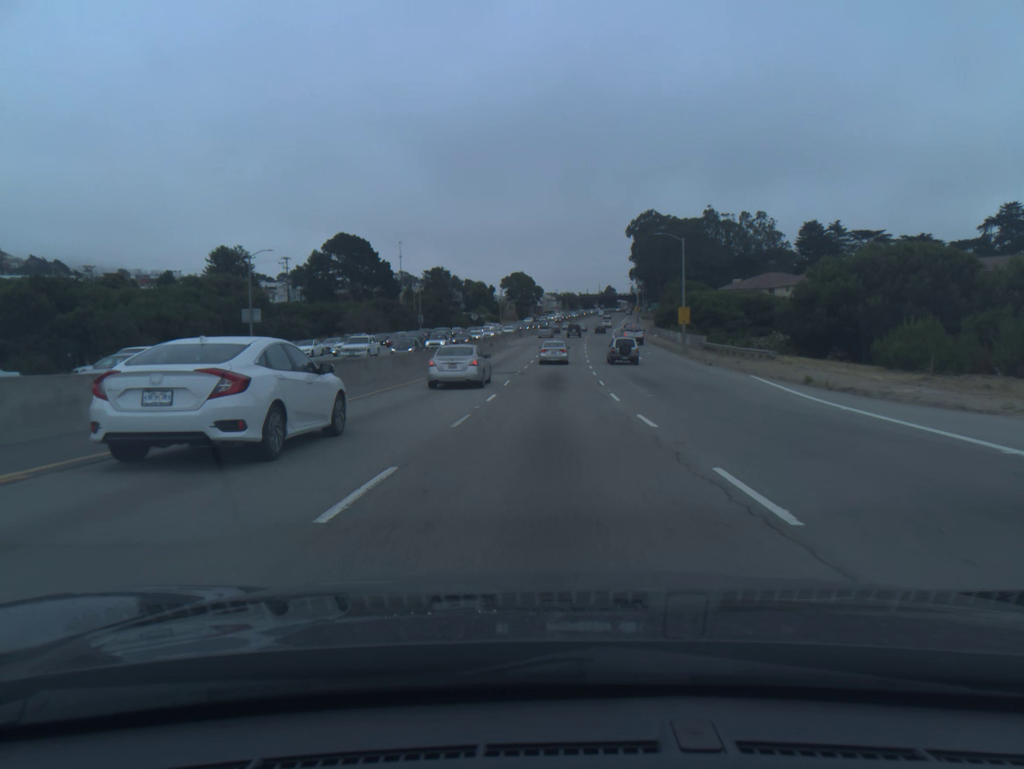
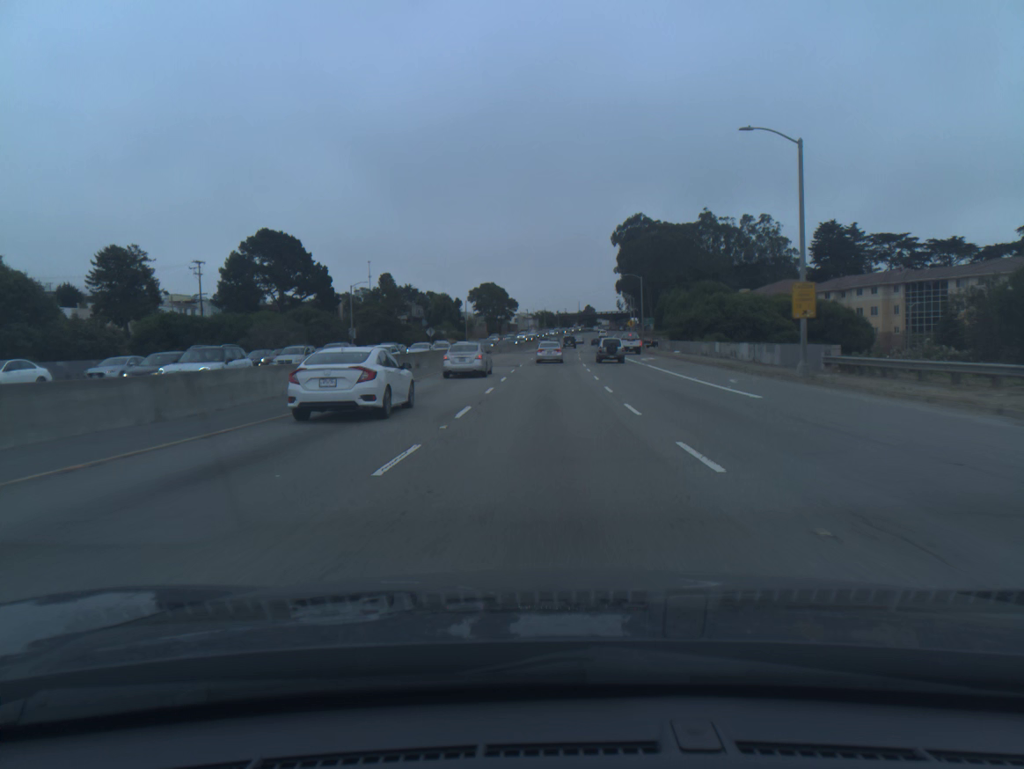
(+0.5, +34.3) m; +2°
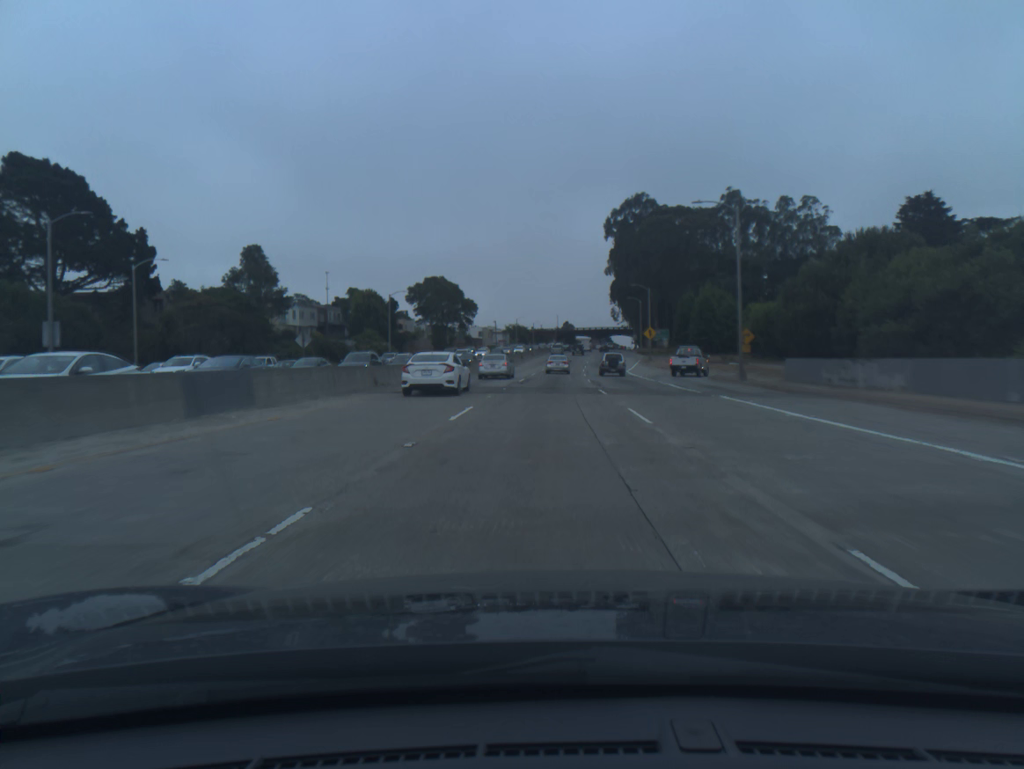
(+0.8, +58.6) m; +2°
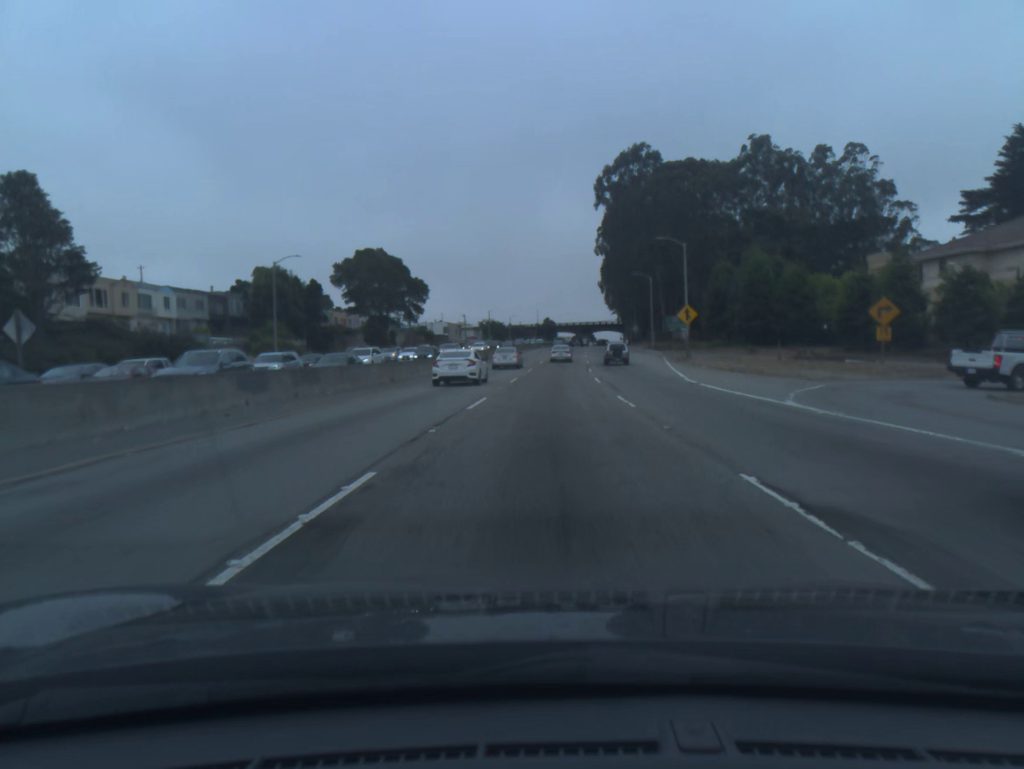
(+0.5, +36.7) m; +2°
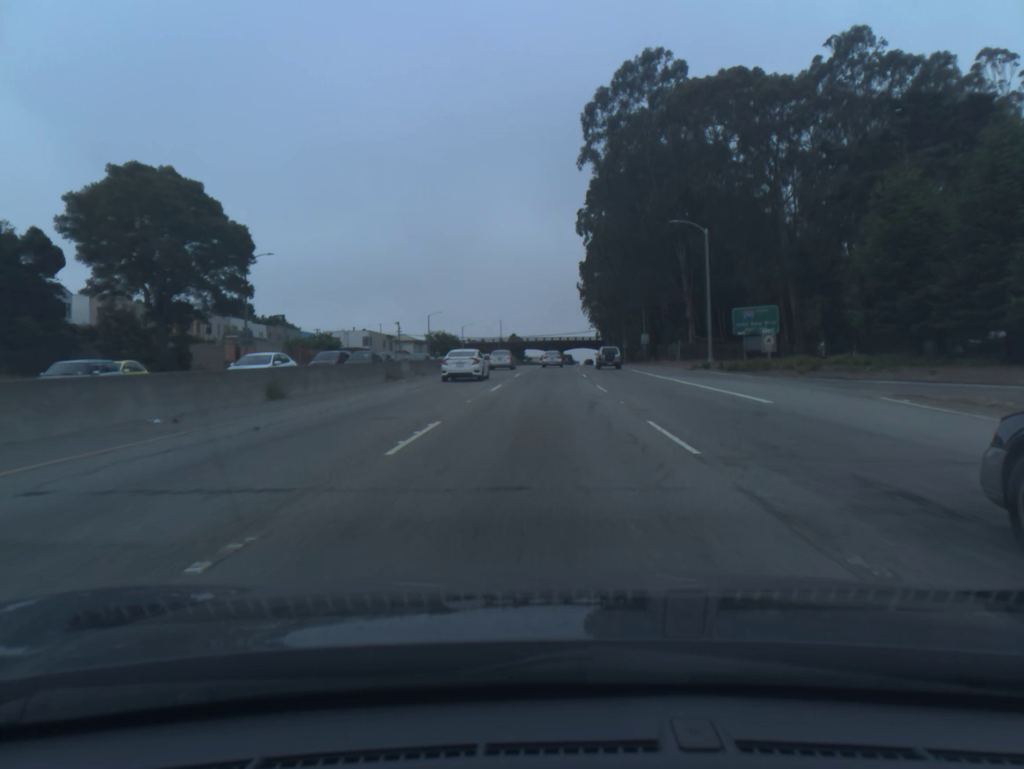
(+1.2, +51.3) m; +2°
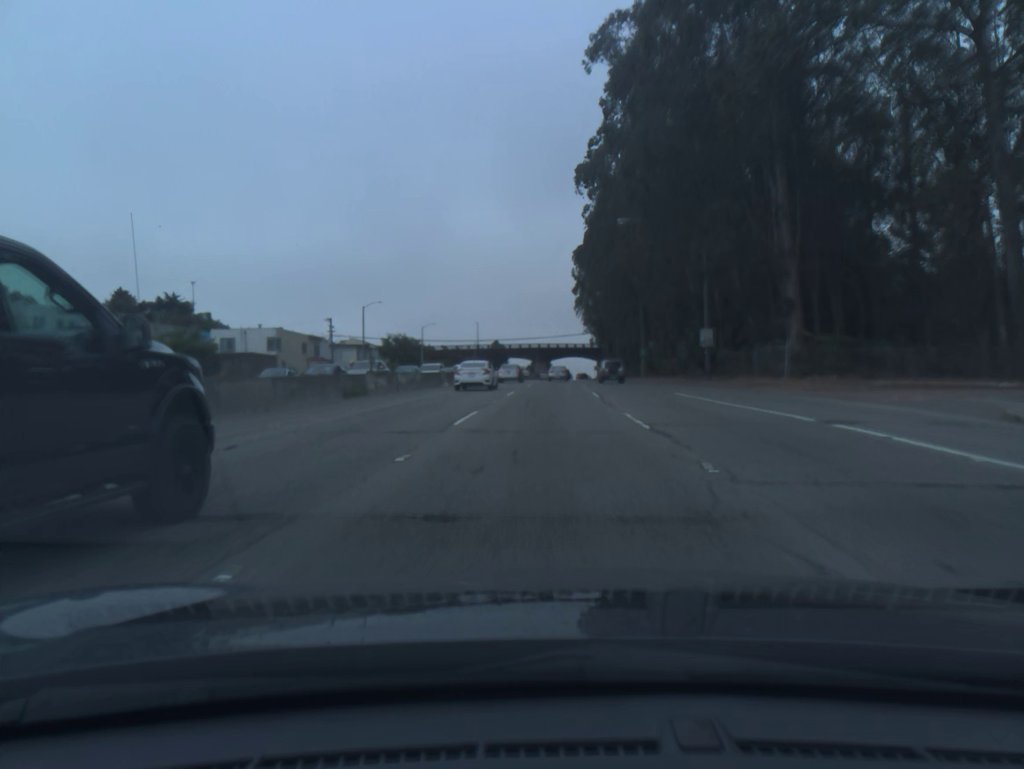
(+0.3, +39.6) m; +1°
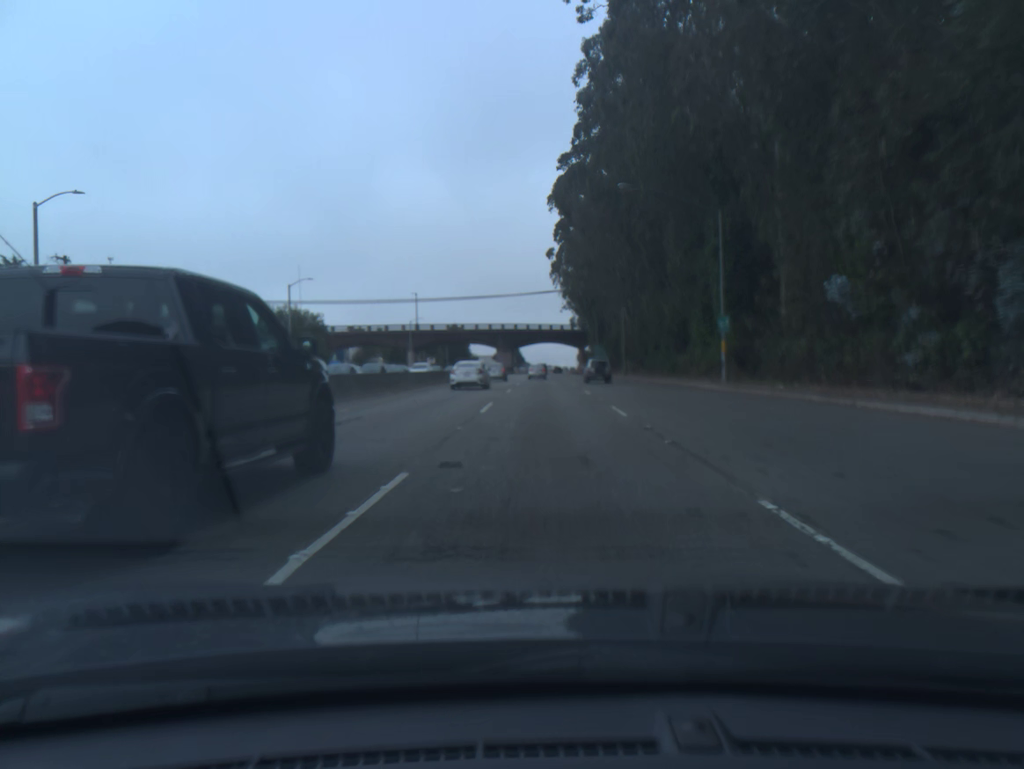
(+1.0, +54.5) m; +2°
